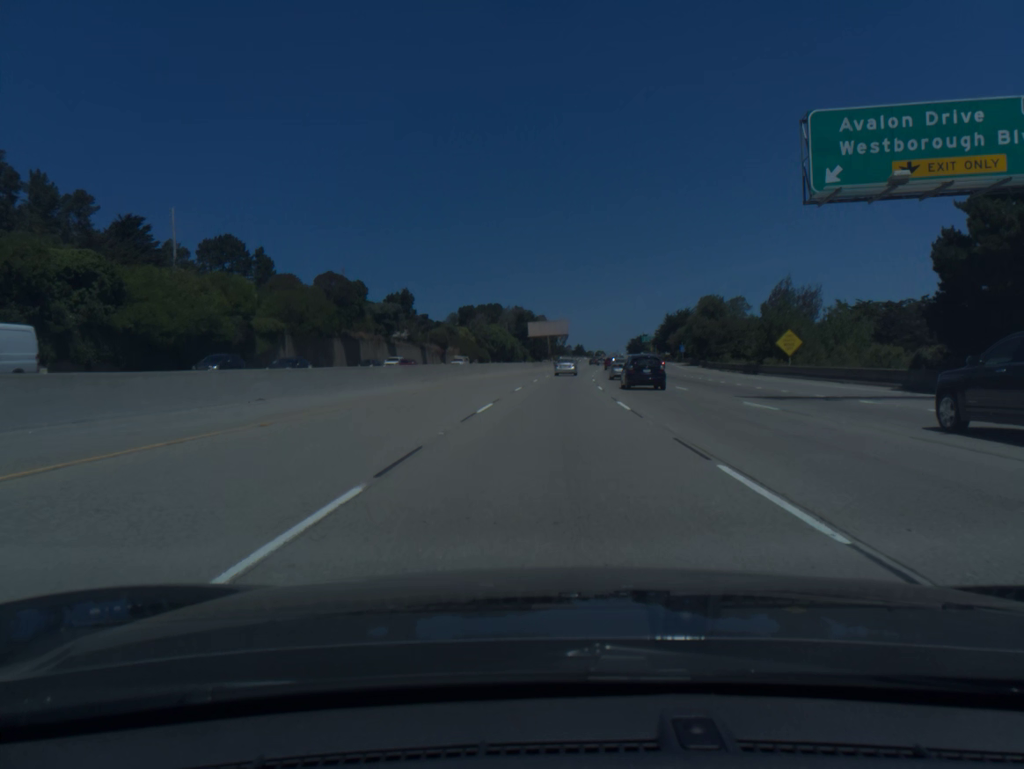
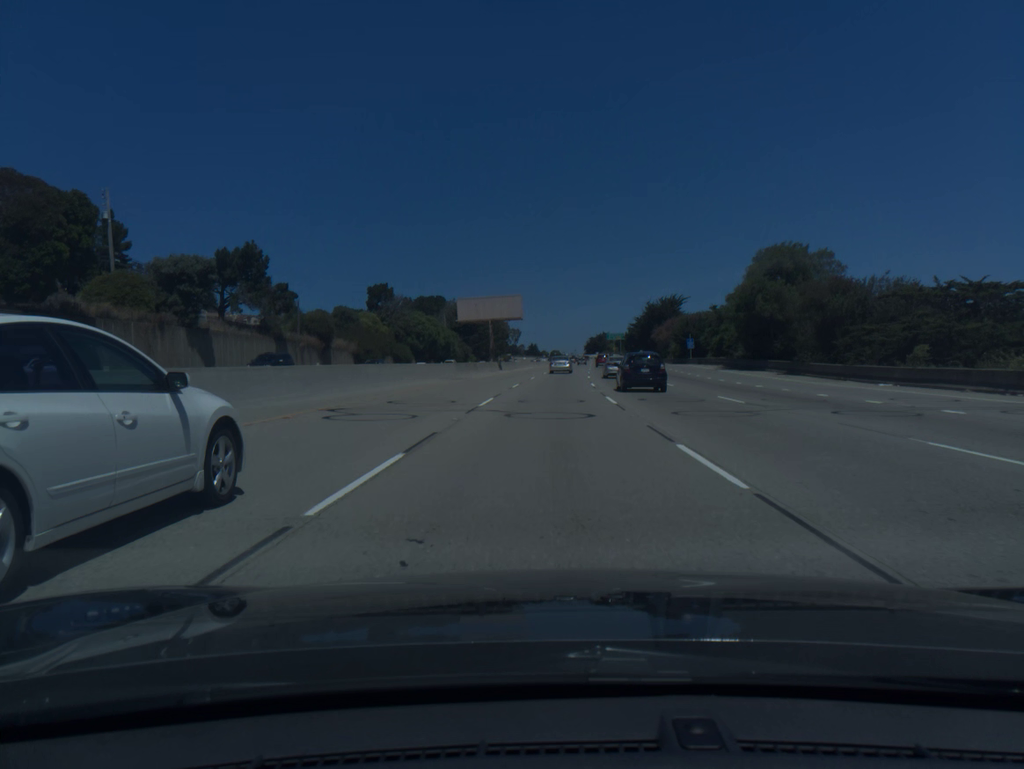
(+1.8, +56.2) m; +3°
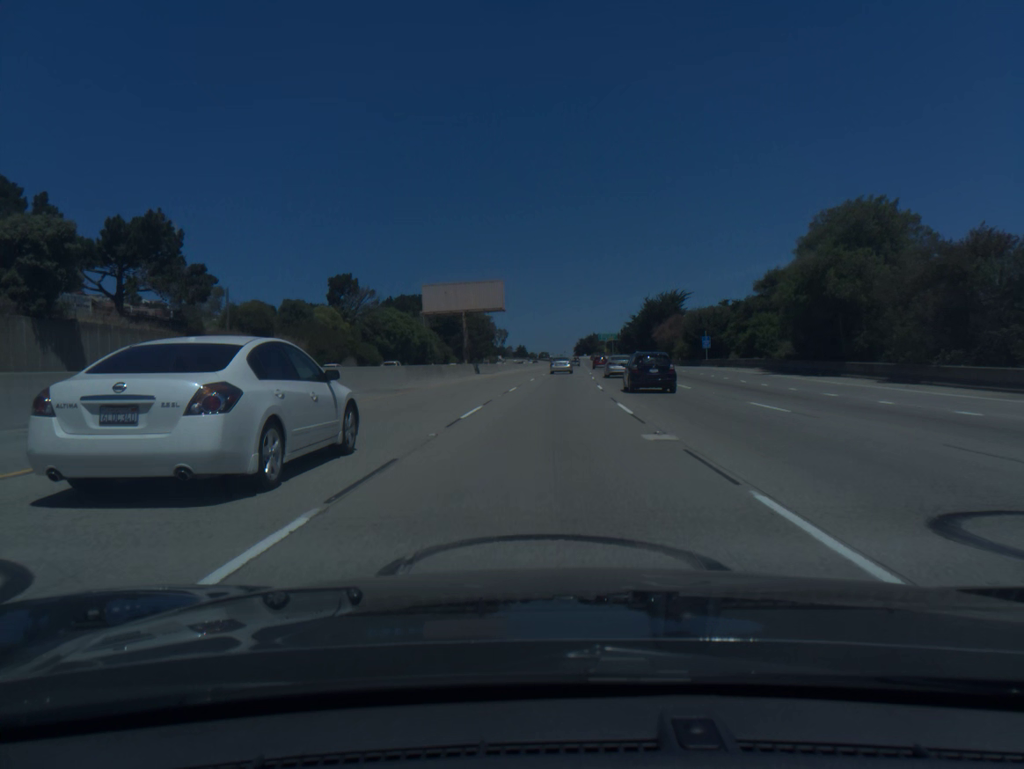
(+0.2, +18.7) m; +1°
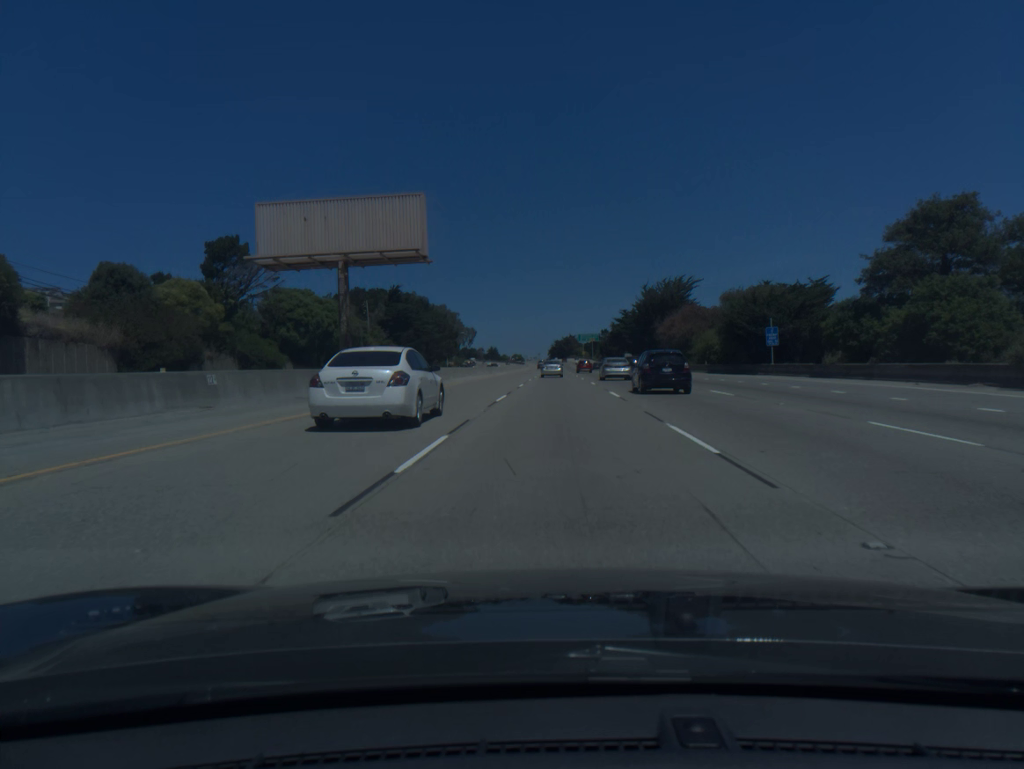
(+0.6, +37.2) m; +2°
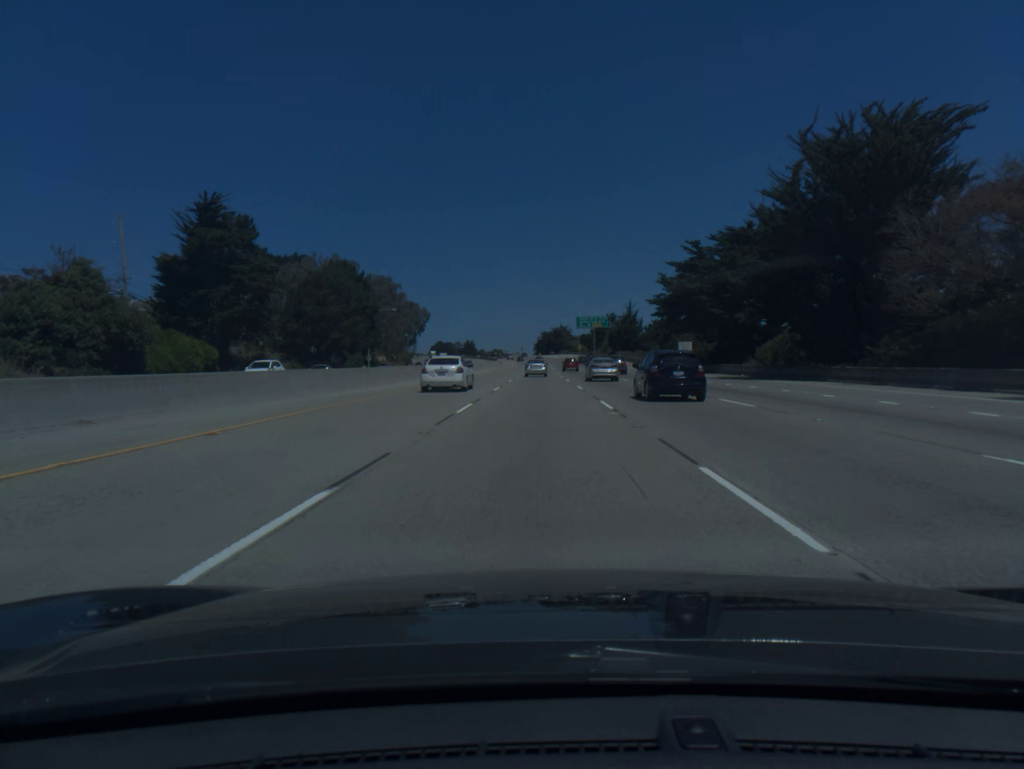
(+1.9, +92.5) m; +1°
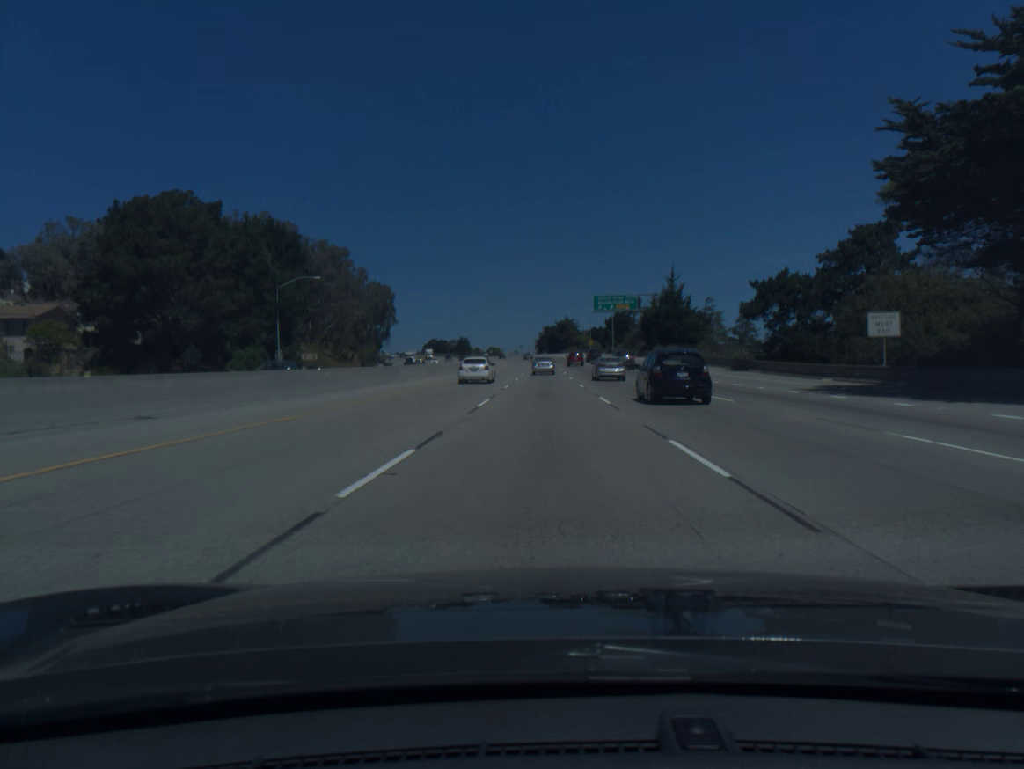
(-0.2, +55.2) m; 0°
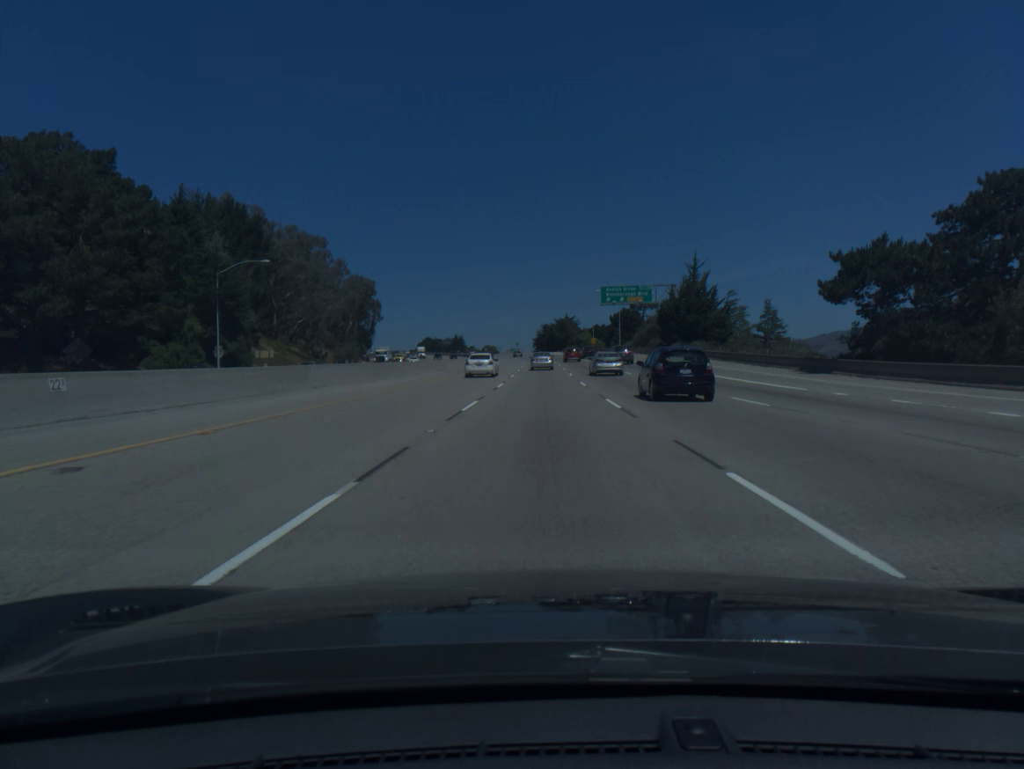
(0.0, +18.3) m; 0°
